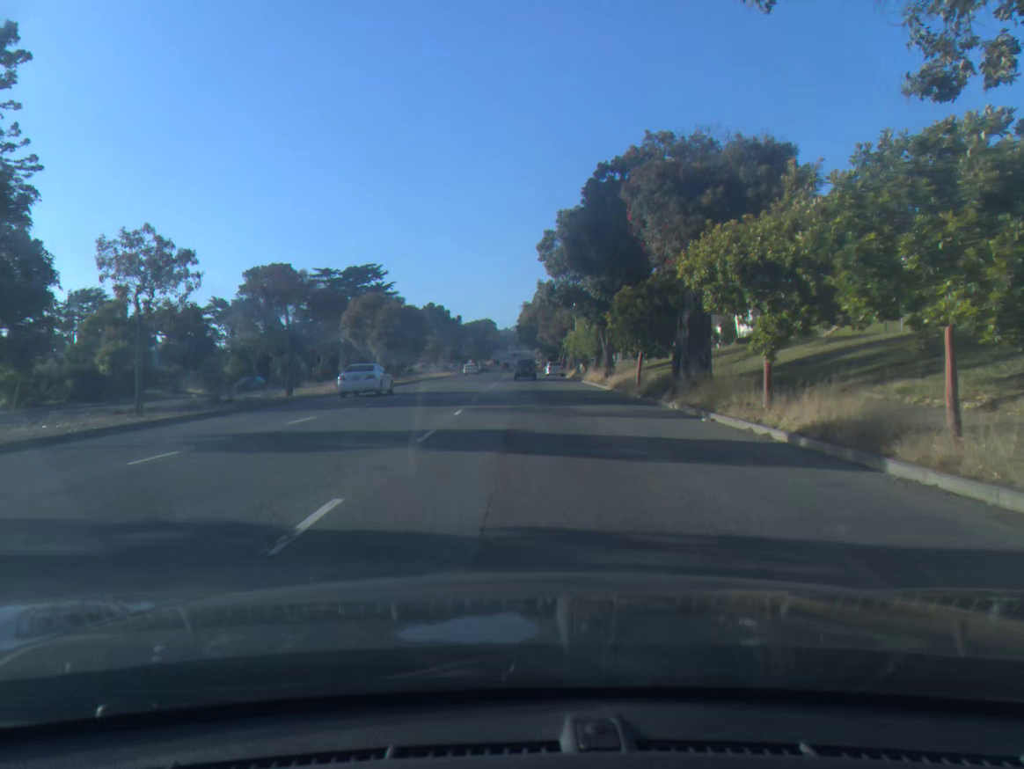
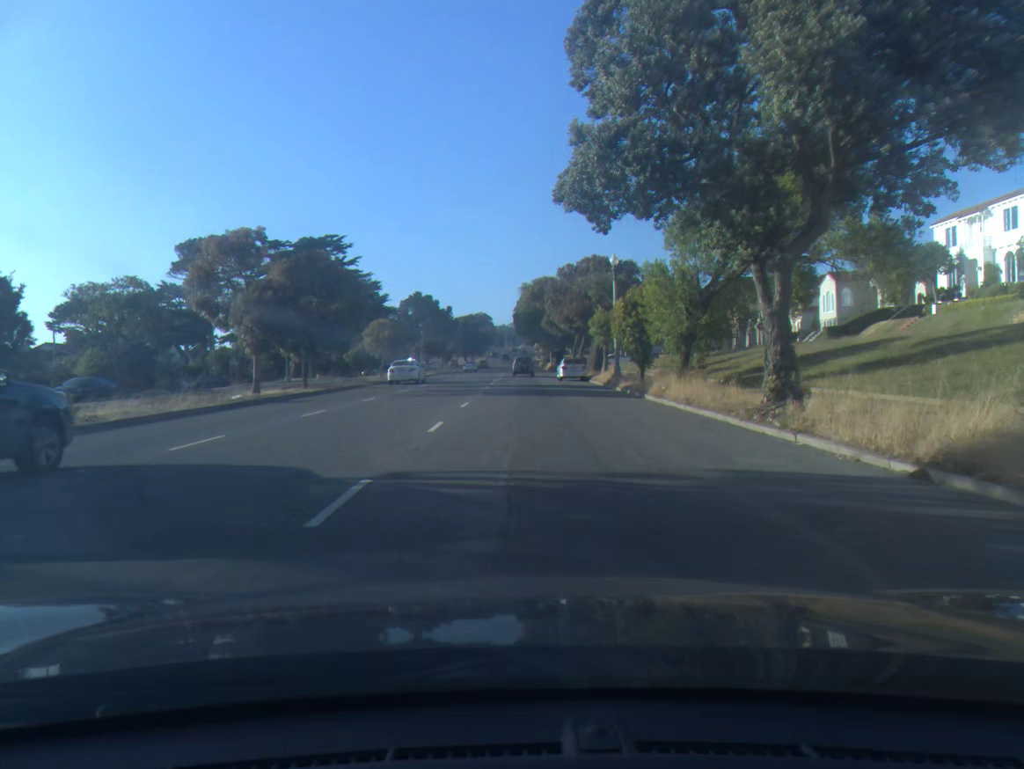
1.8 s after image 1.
(0.0, +27.6) m; 0°
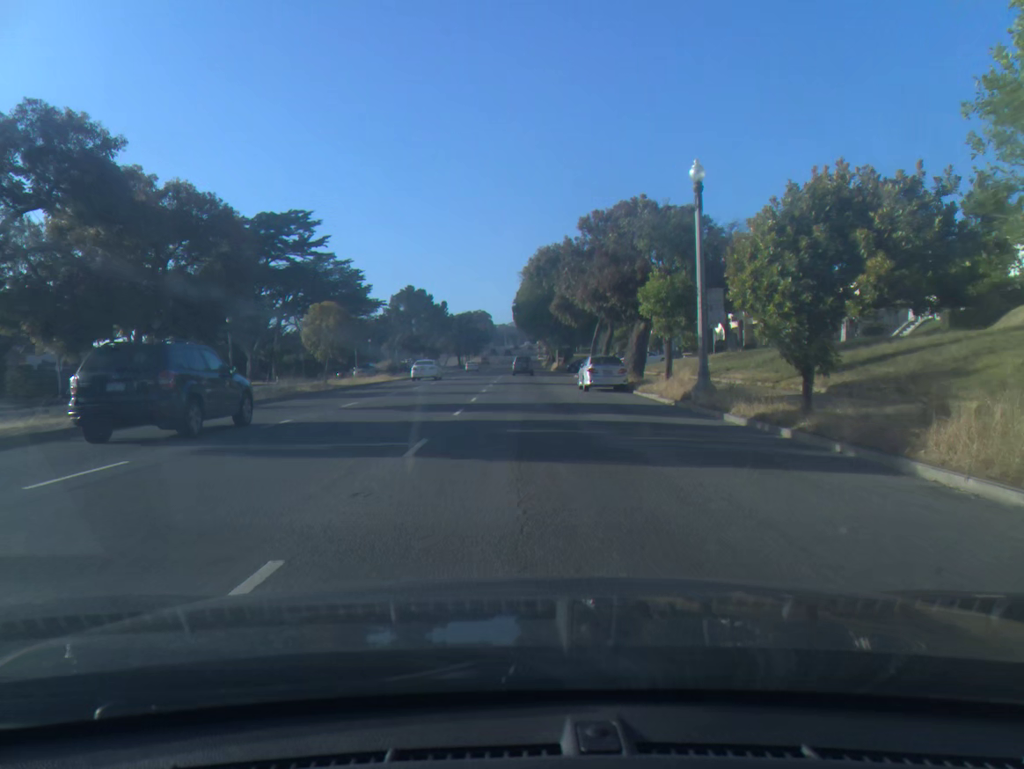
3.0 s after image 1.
(0.0, +18.0) m; 0°
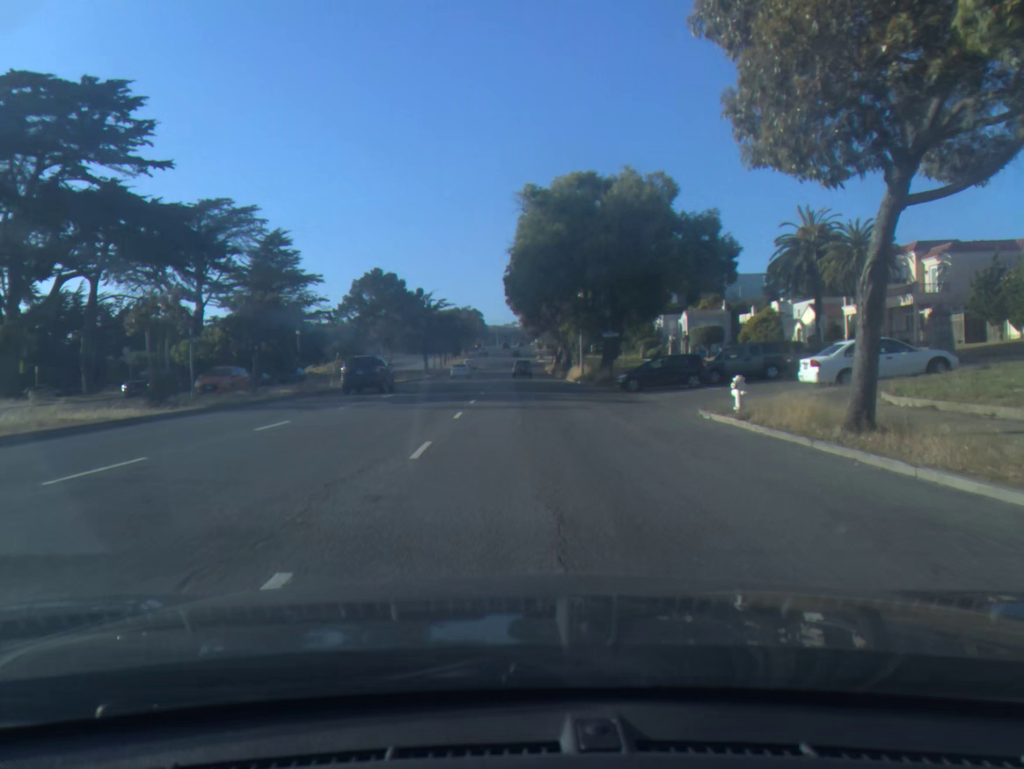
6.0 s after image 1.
(-0.1, +43.5) m; 0°
